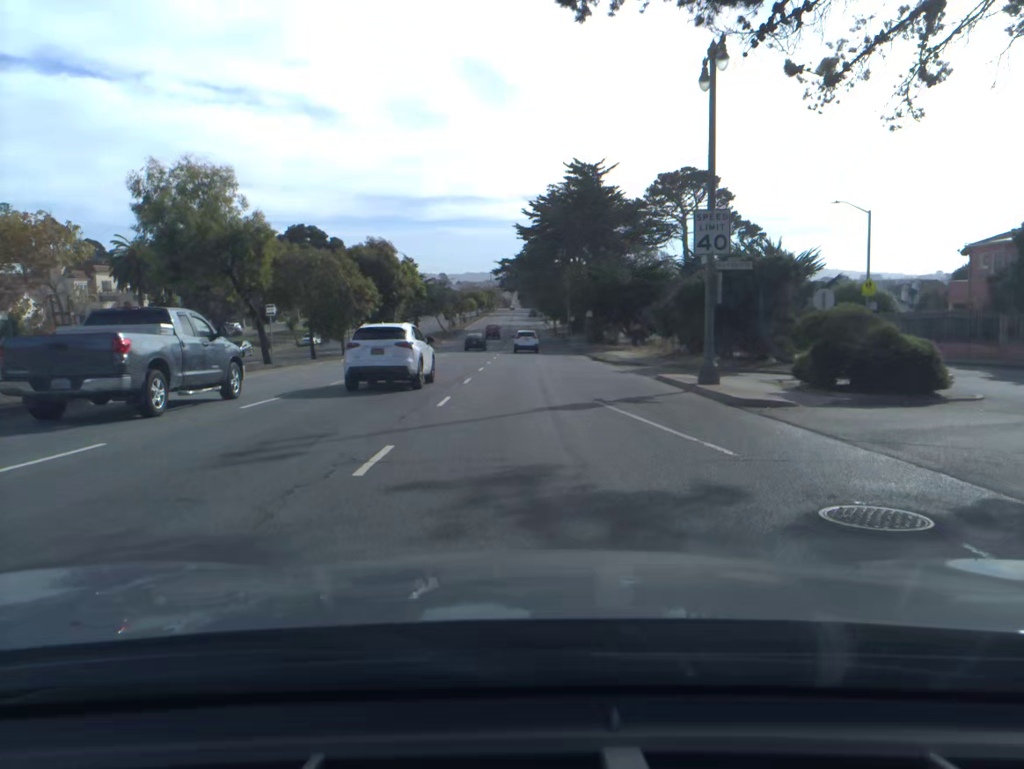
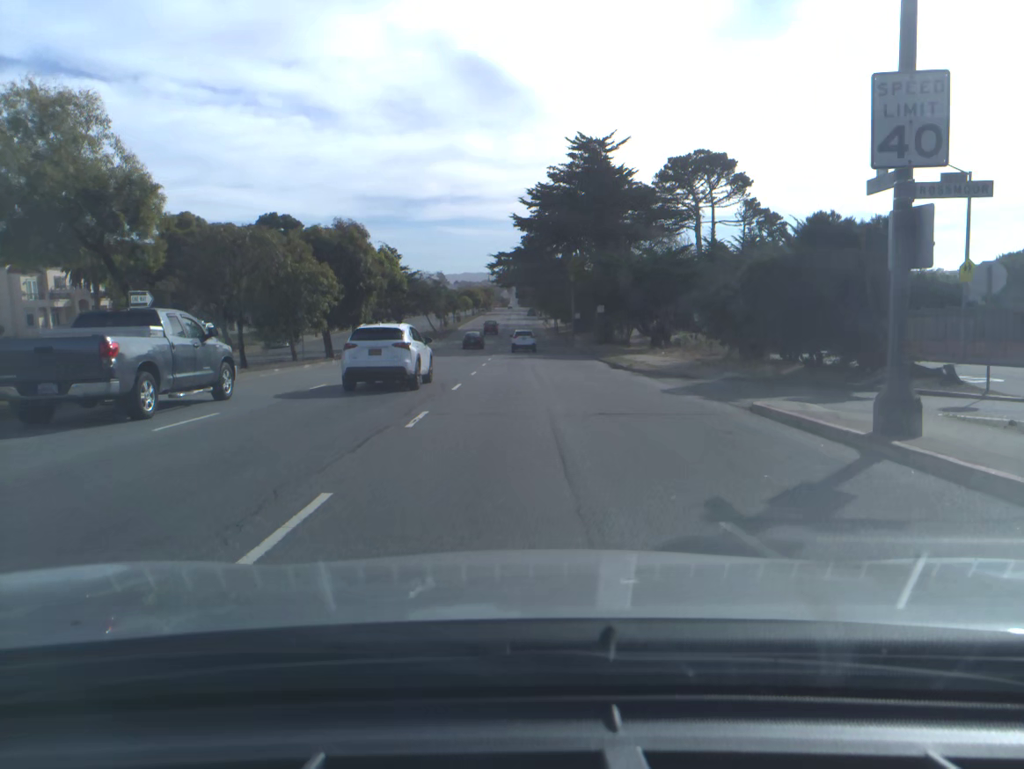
(0.0, +10.4) m; 0°
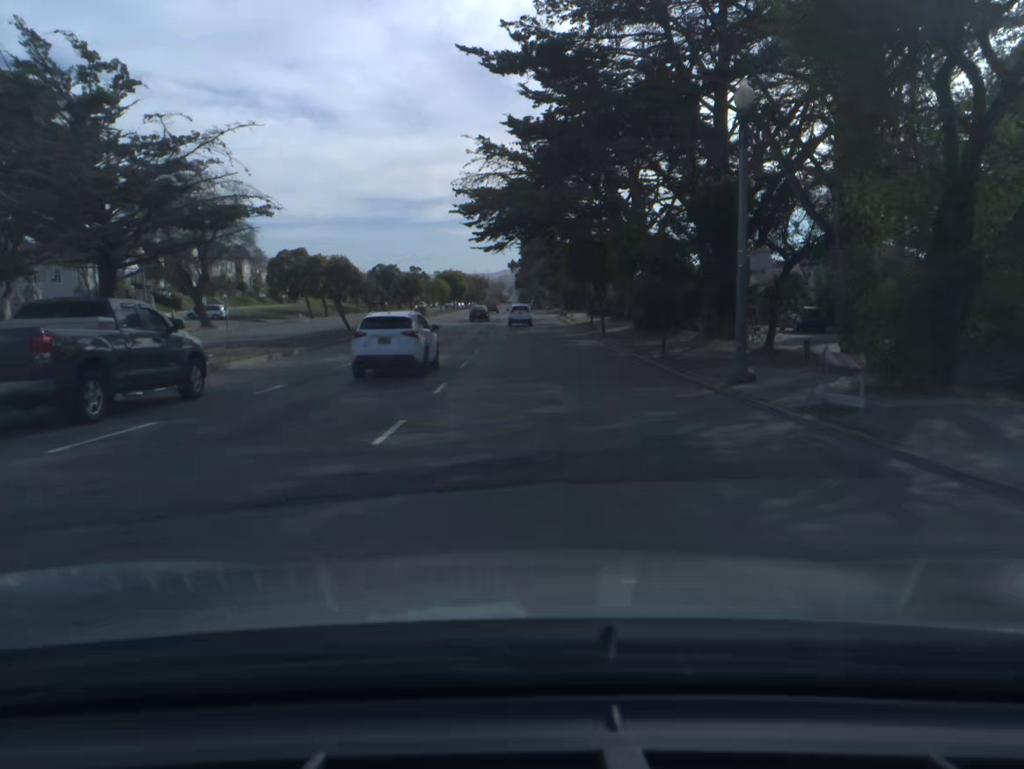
(-0.2, +53.9) m; 0°
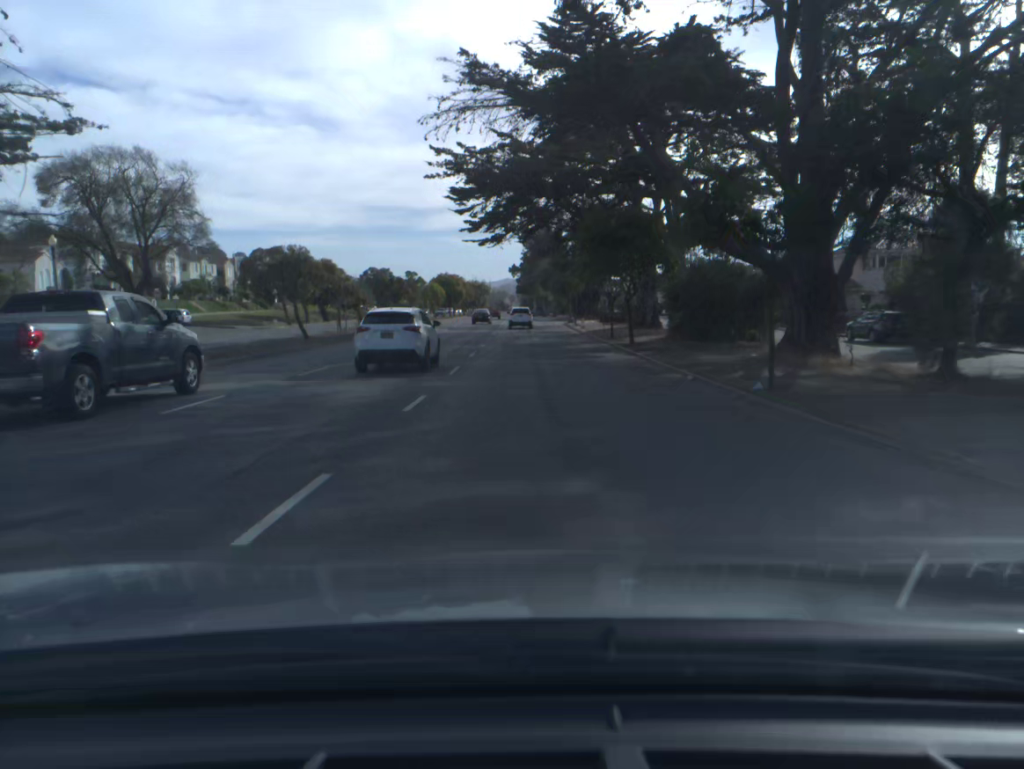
(0.0, +11.0) m; 0°
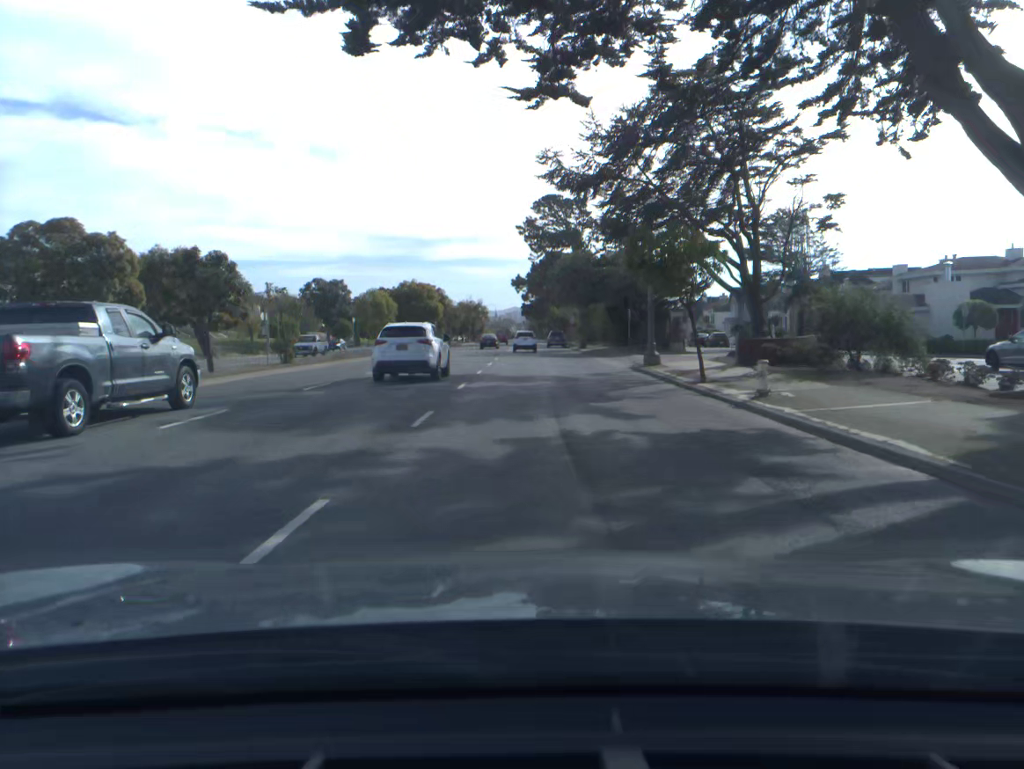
(-0.2, +44.3) m; 0°
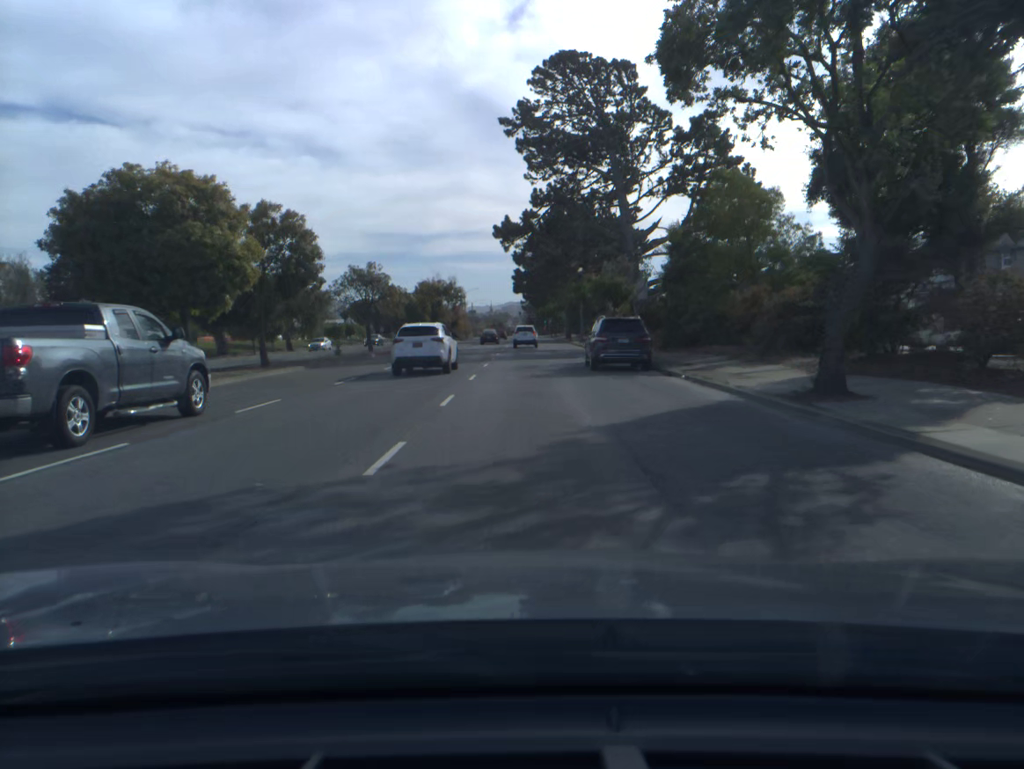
(+0.2, +55.5) m; 0°
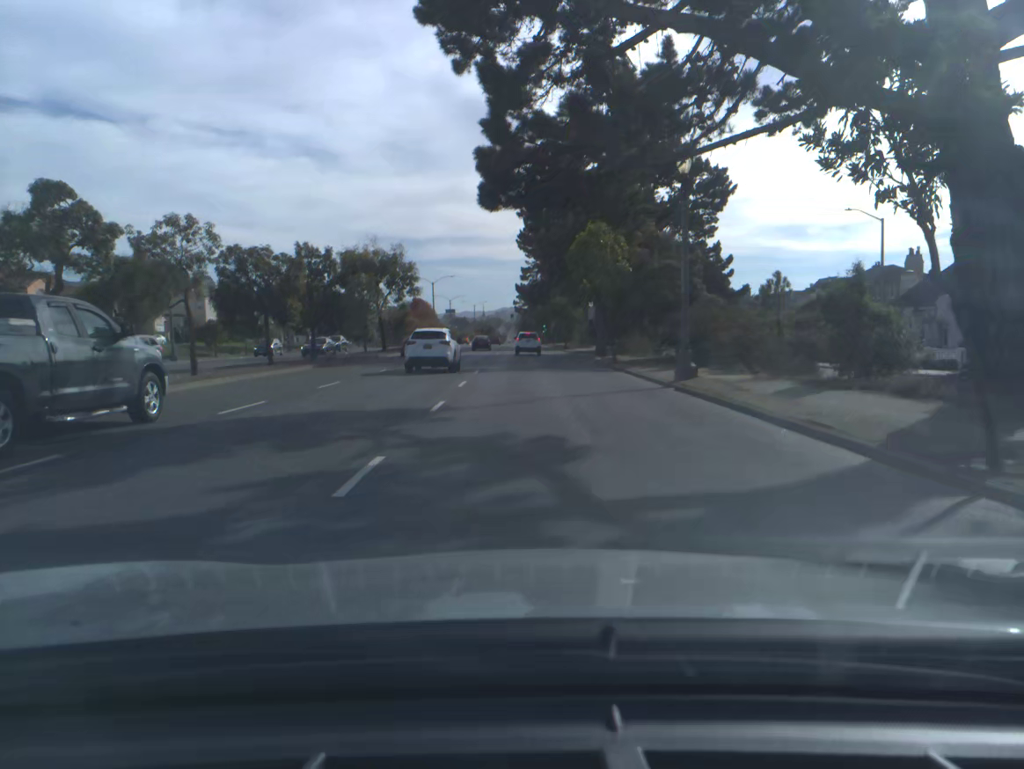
(+0.1, +44.3) m; 0°
